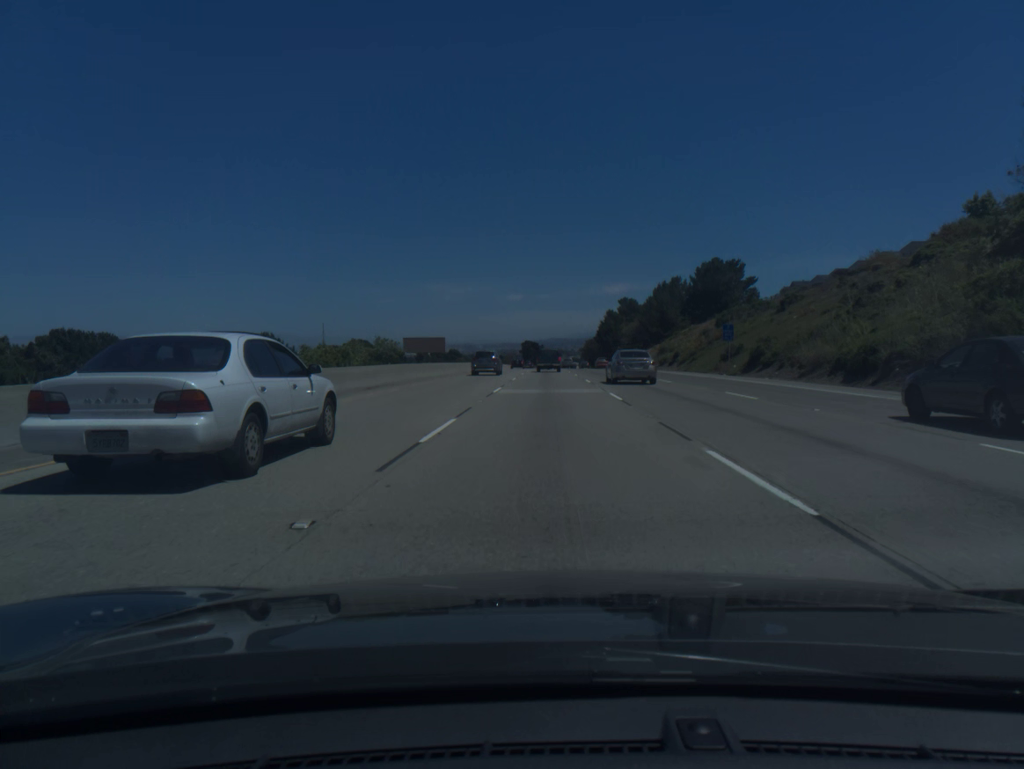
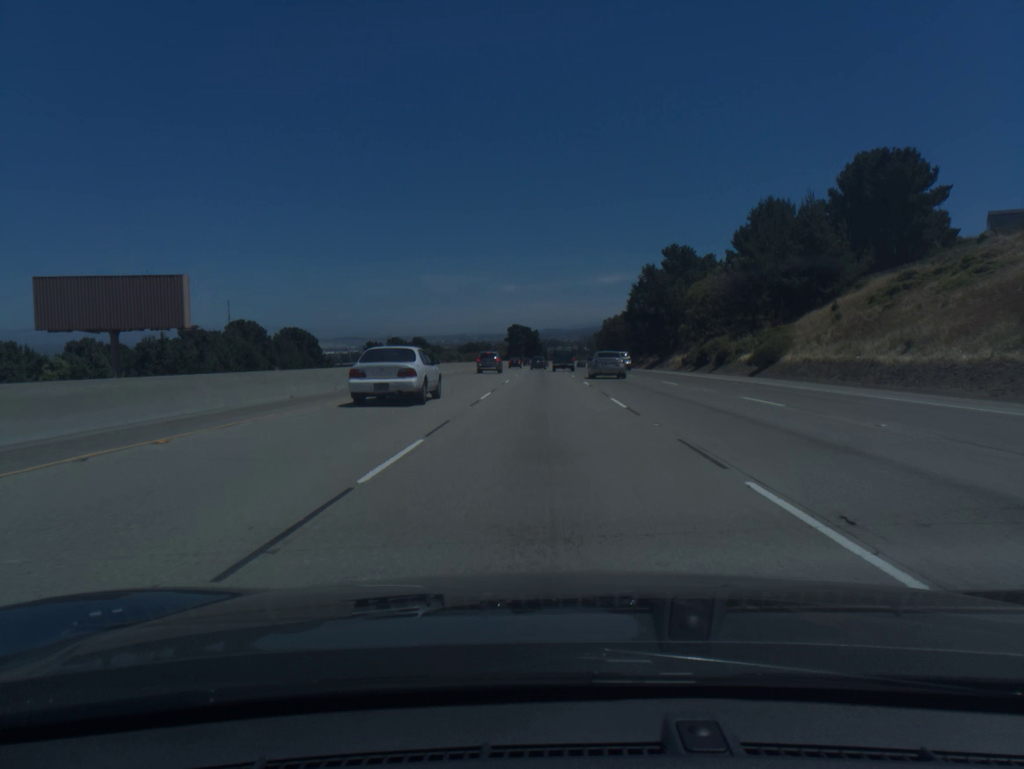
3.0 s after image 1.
(+0.2, +90.9) m; 0°
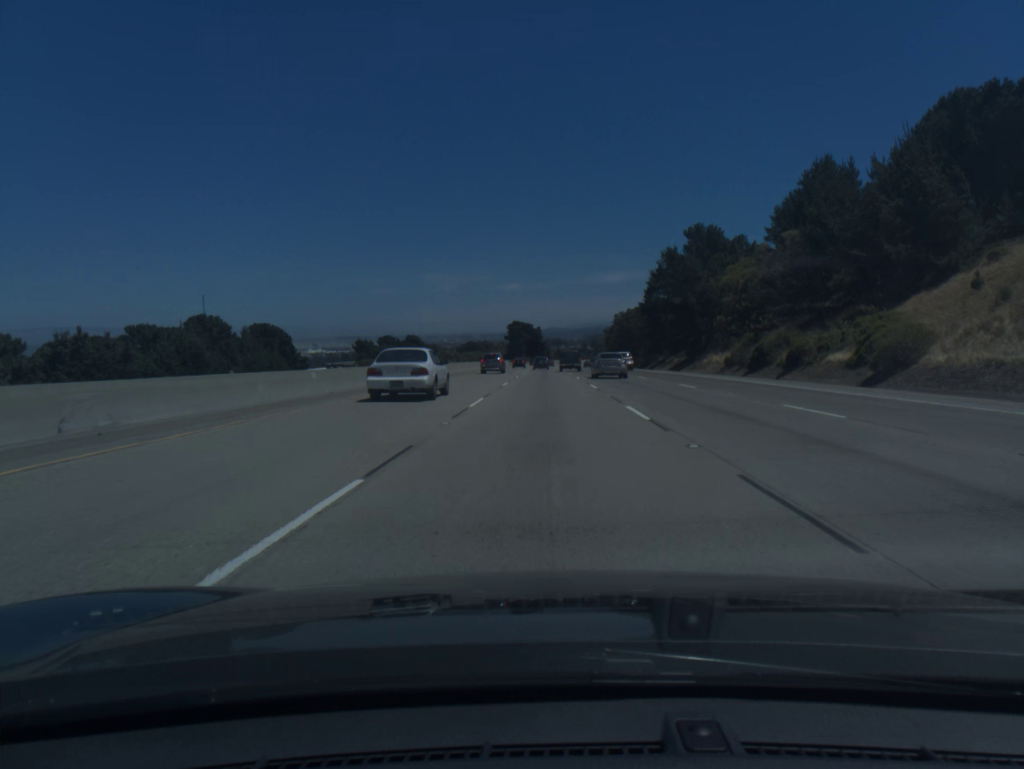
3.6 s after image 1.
(0.0, +18.3) m; 0°
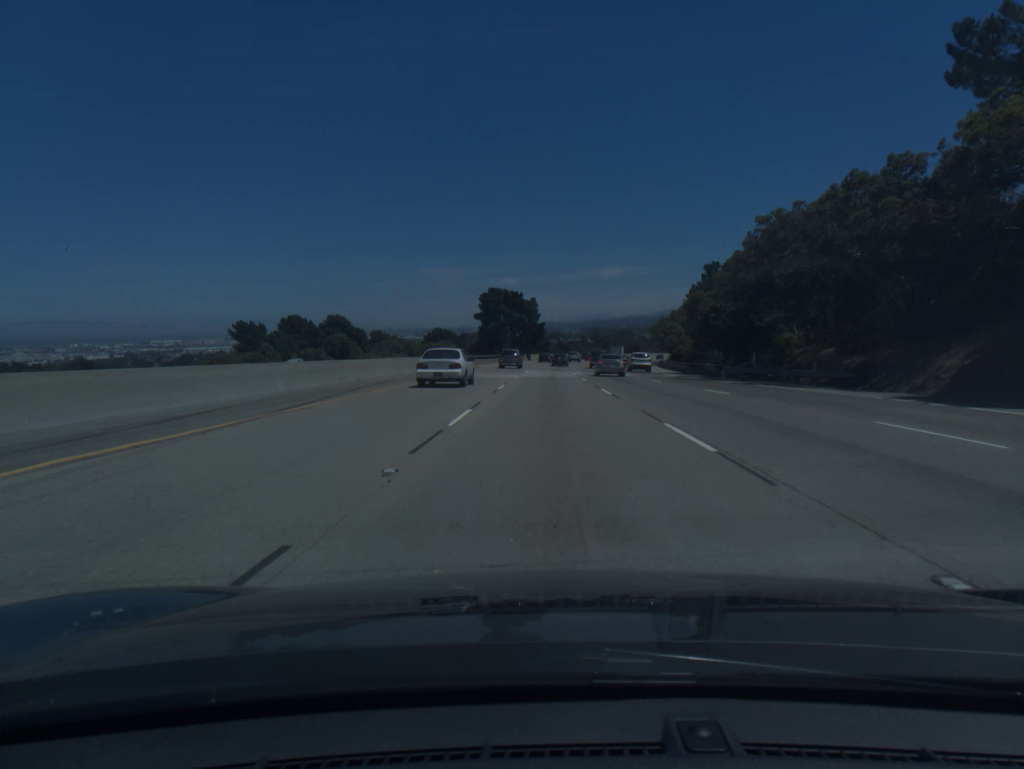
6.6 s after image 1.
(-0.2, +92.5) m; 0°
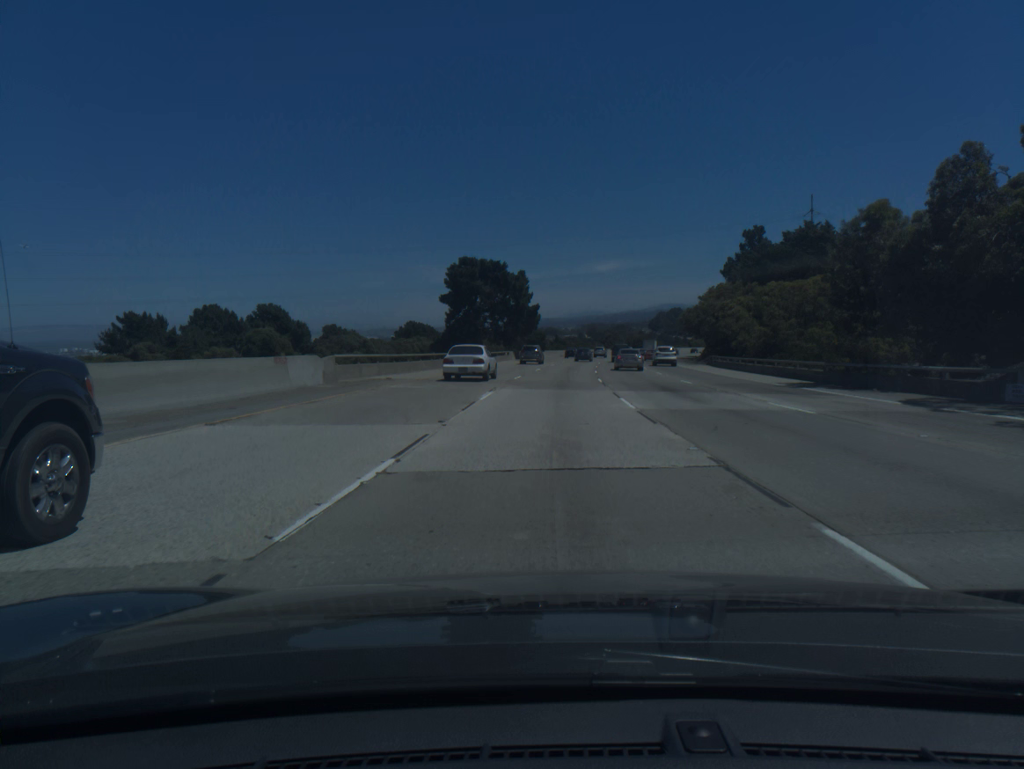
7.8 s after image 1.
(+0.1, +37.3) m; 0°
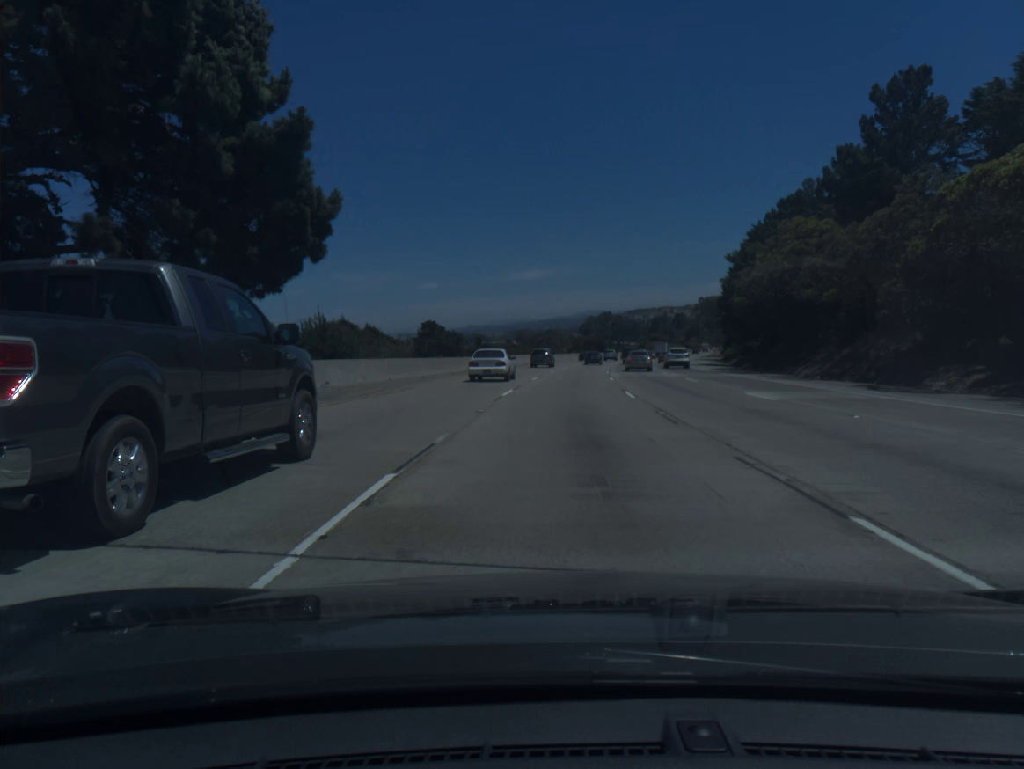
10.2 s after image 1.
(+2.6, +74.4) m; +5°
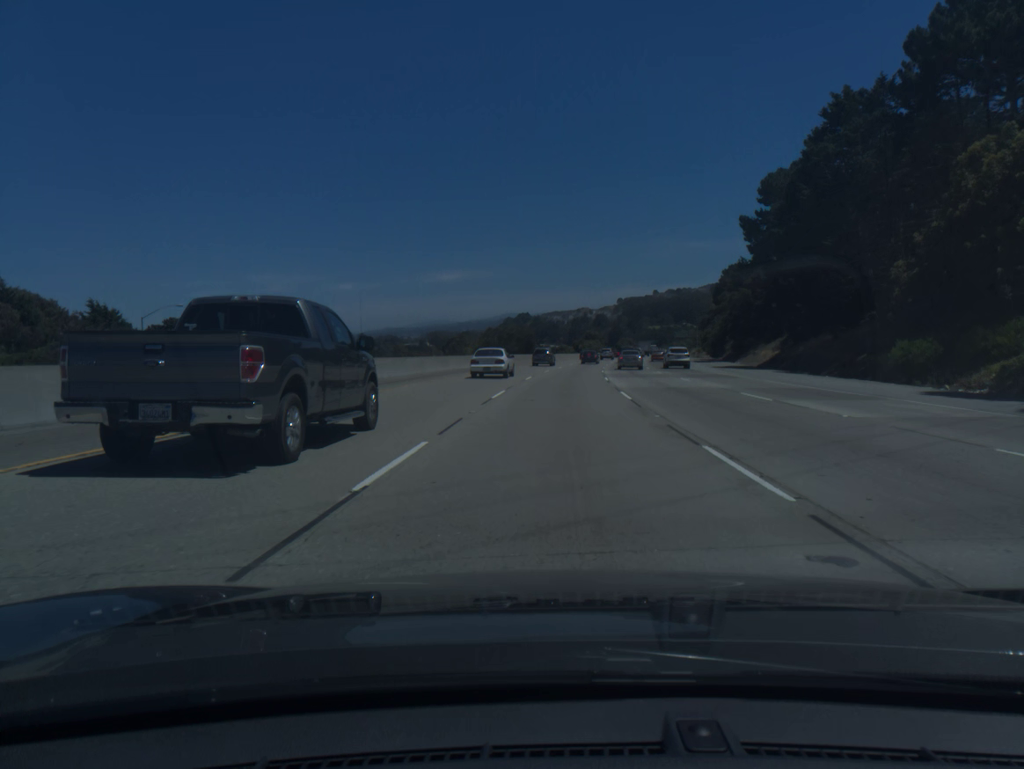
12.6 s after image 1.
(+4.0, +74.1) m; +6°
